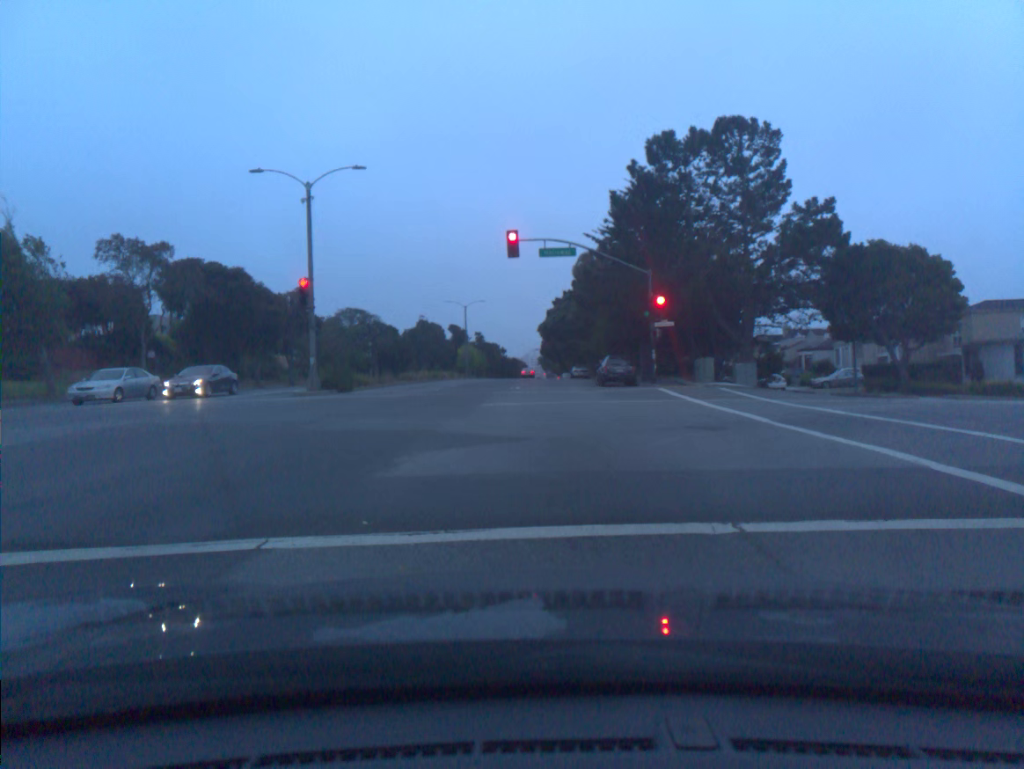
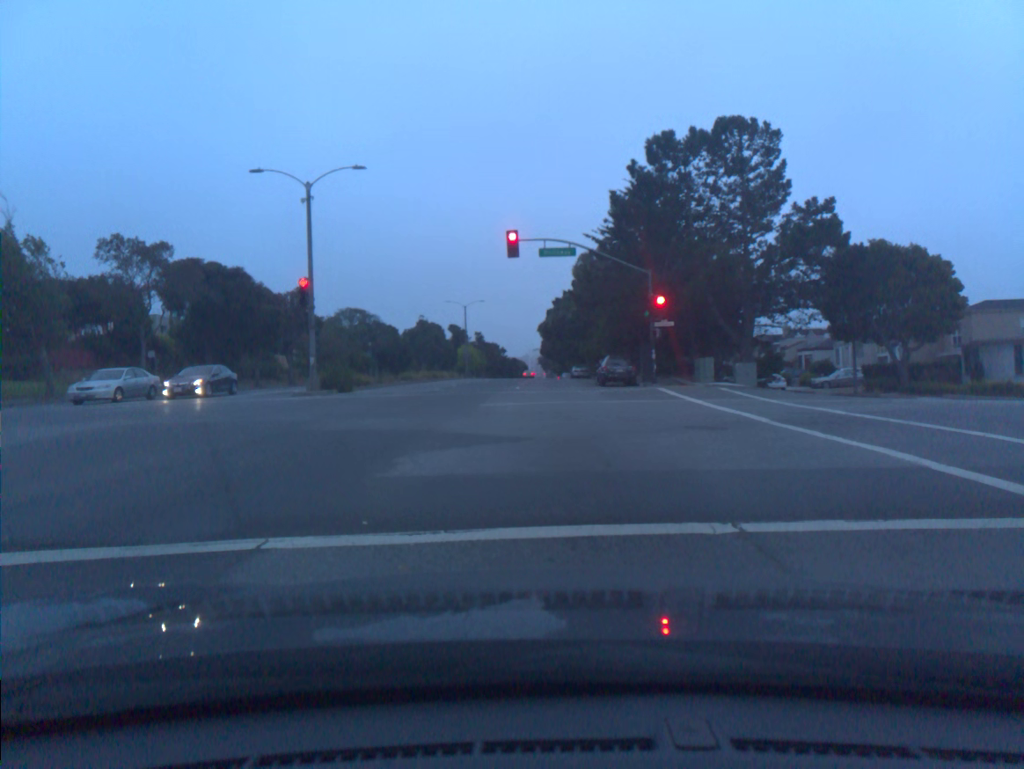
(0.0, 0.0) m; 0°
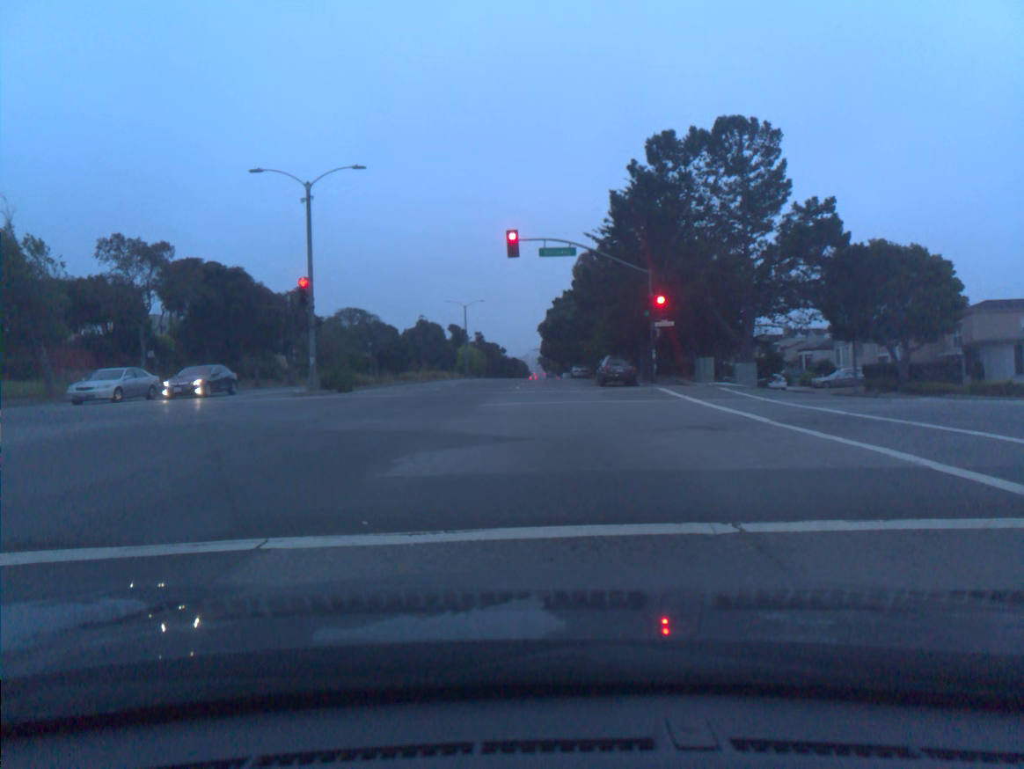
(0.0, 0.0) m; -1°
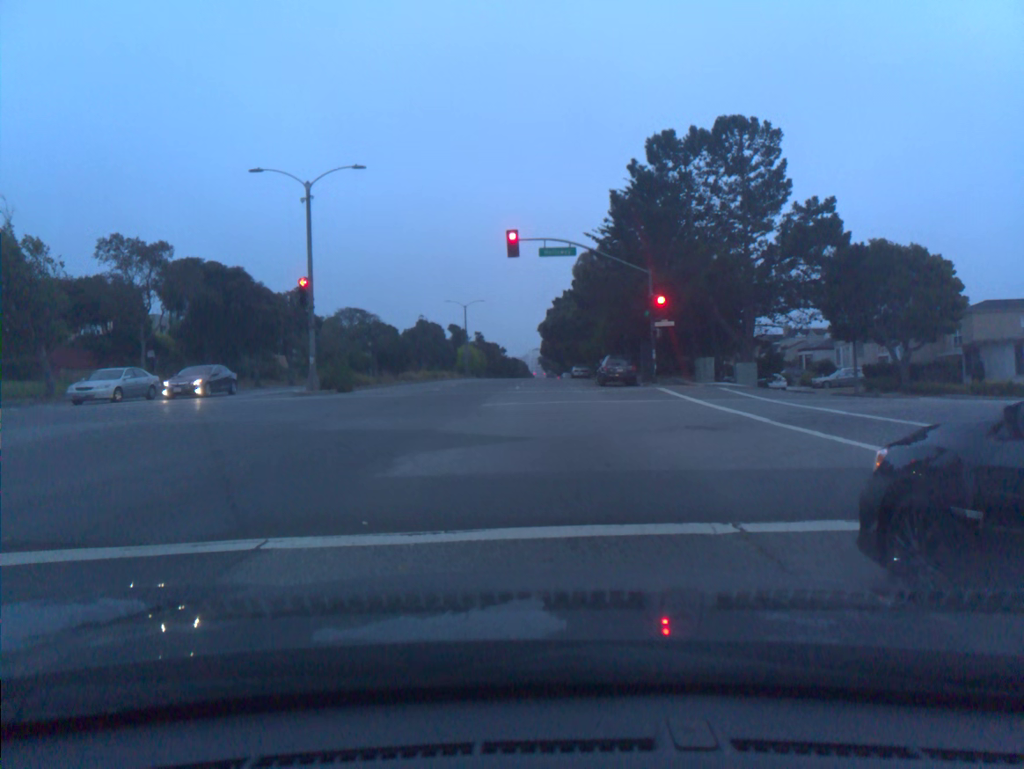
(0.0, 0.0) m; -1°
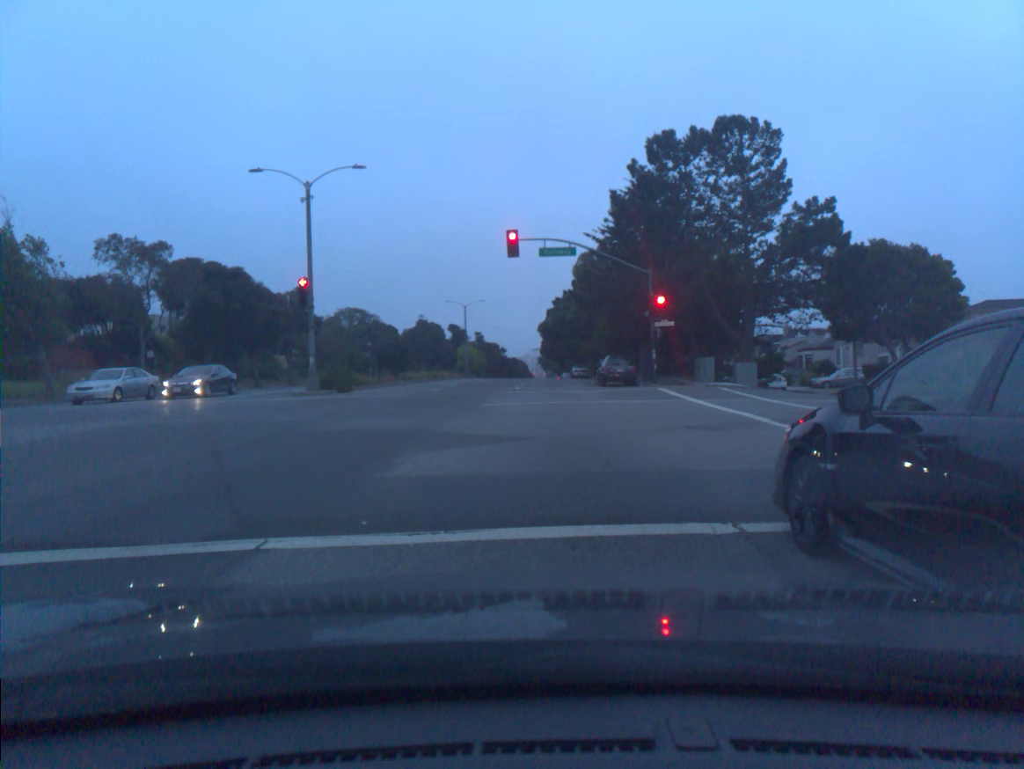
(0.0, 0.0) m; -1°
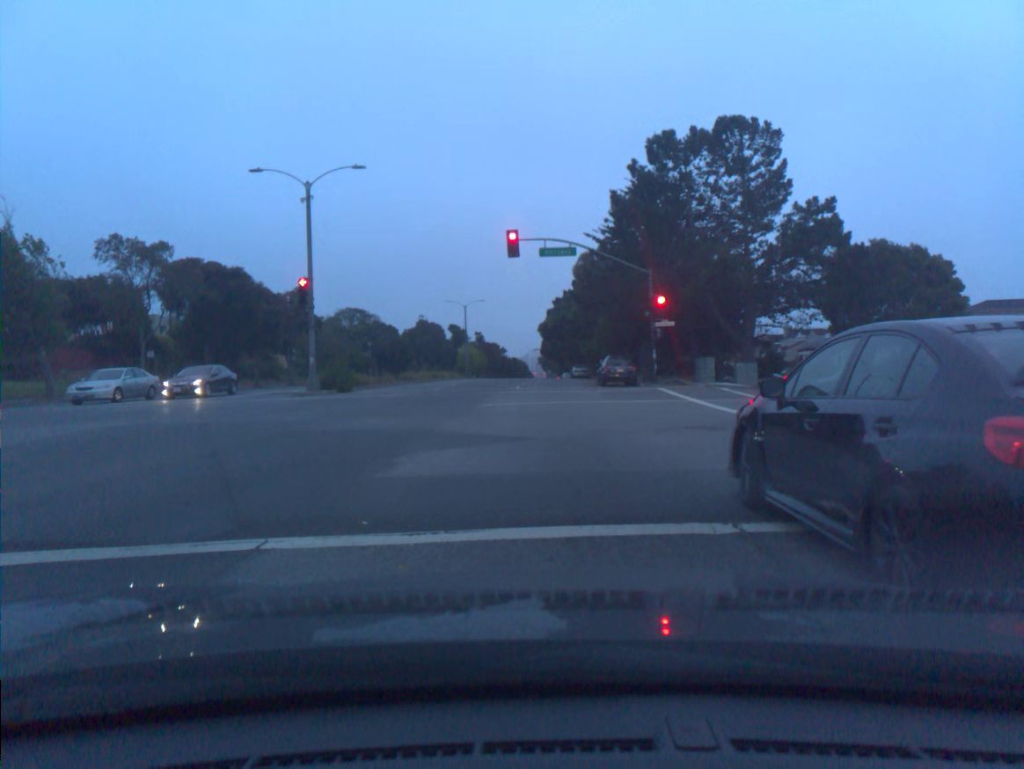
(0.0, 0.0) m; 0°
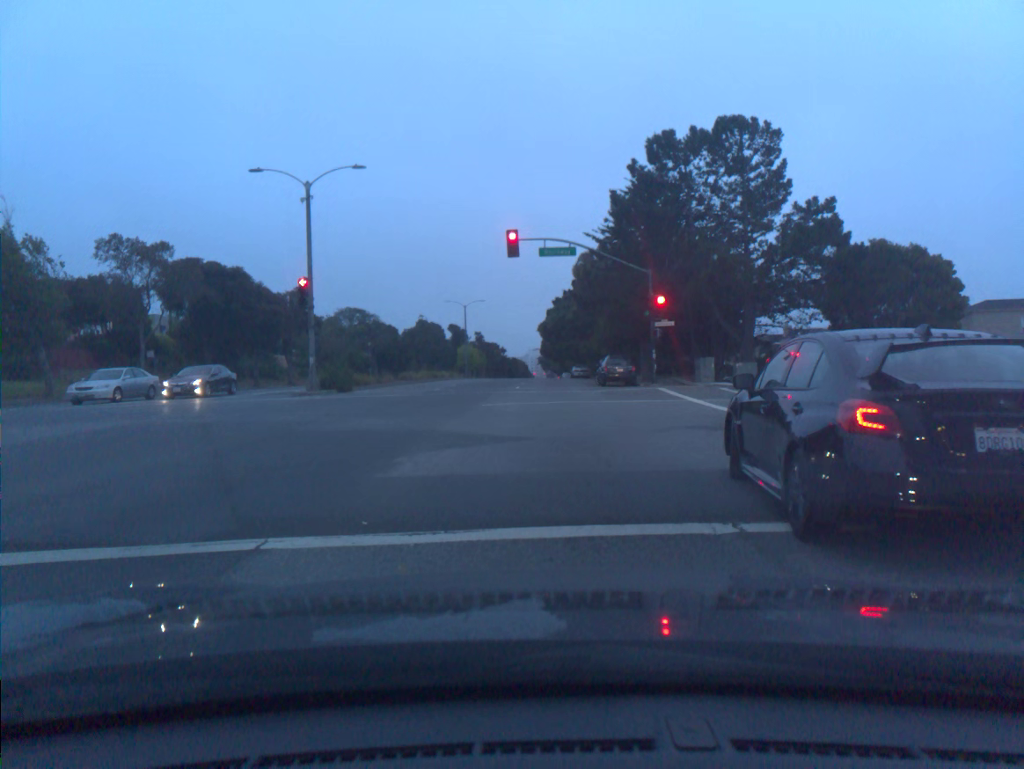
(0.0, 0.0) m; 0°
